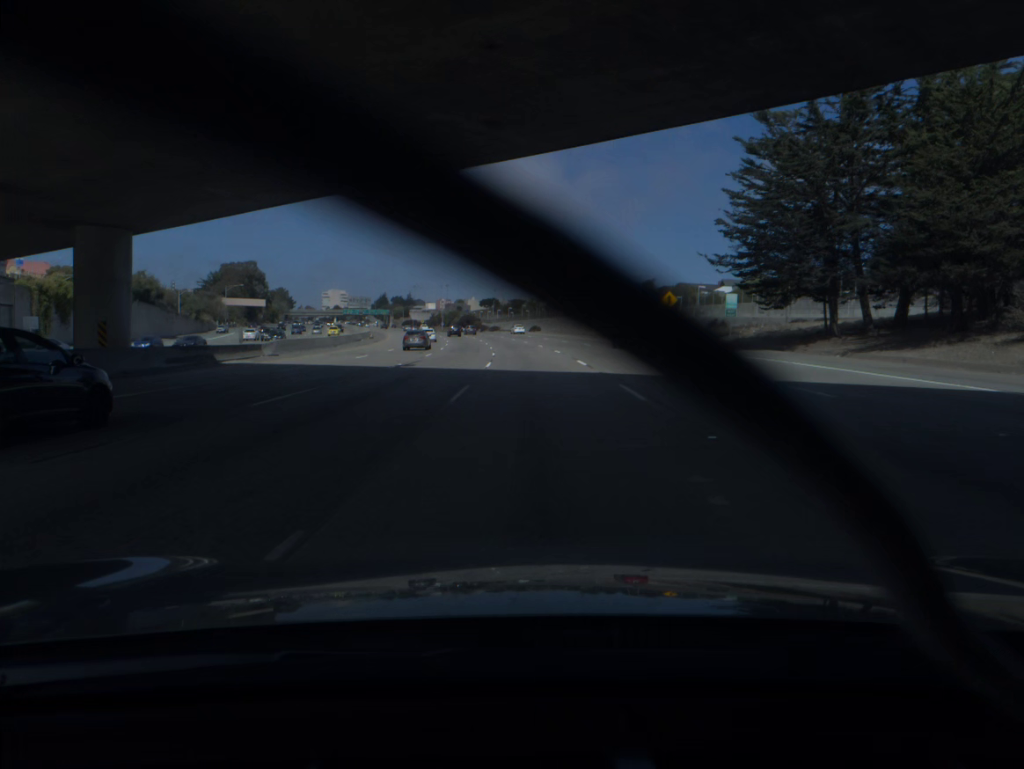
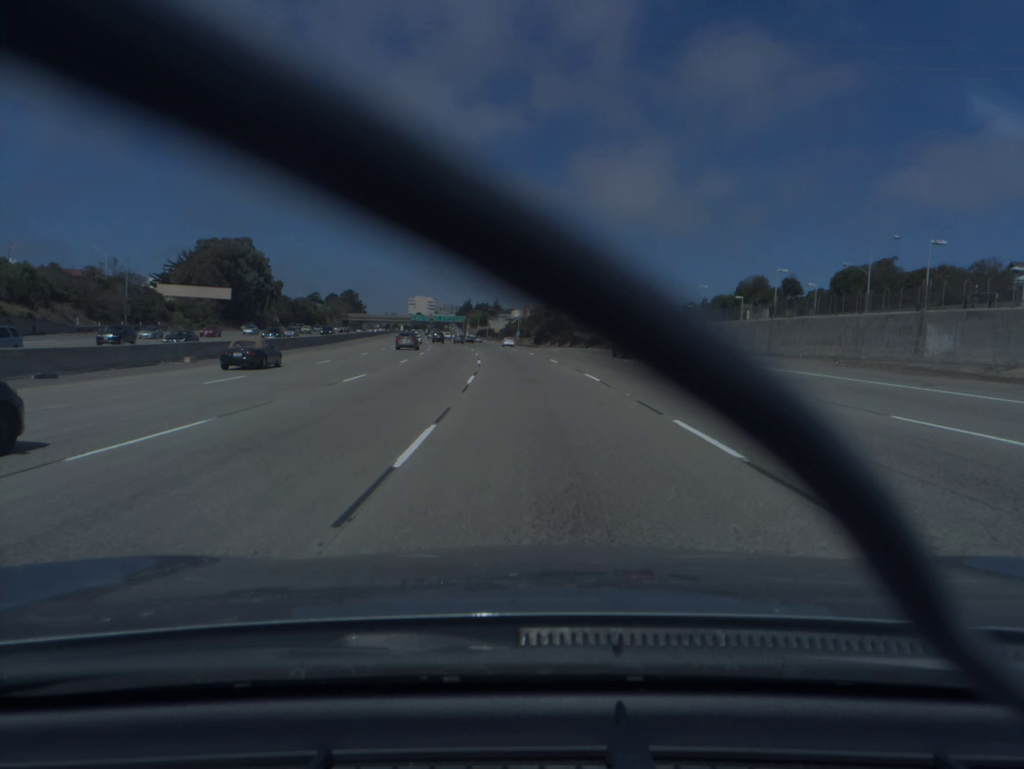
(-4.5, +92.0) m; -7°
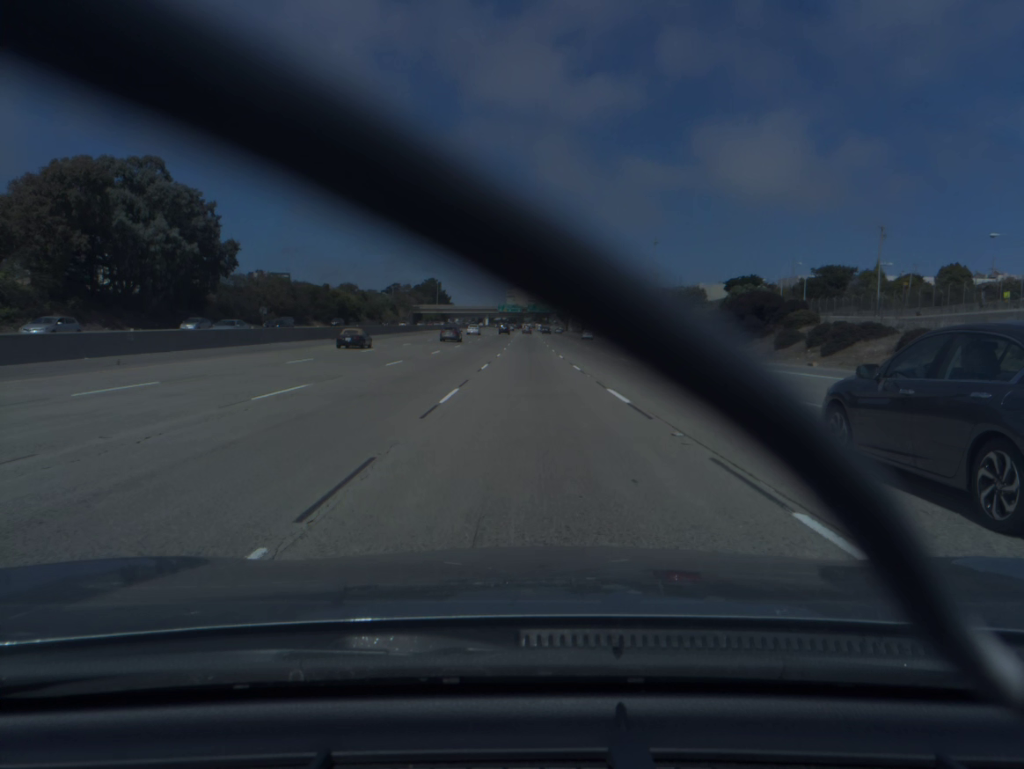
(-6.5, +92.7) m; -8°
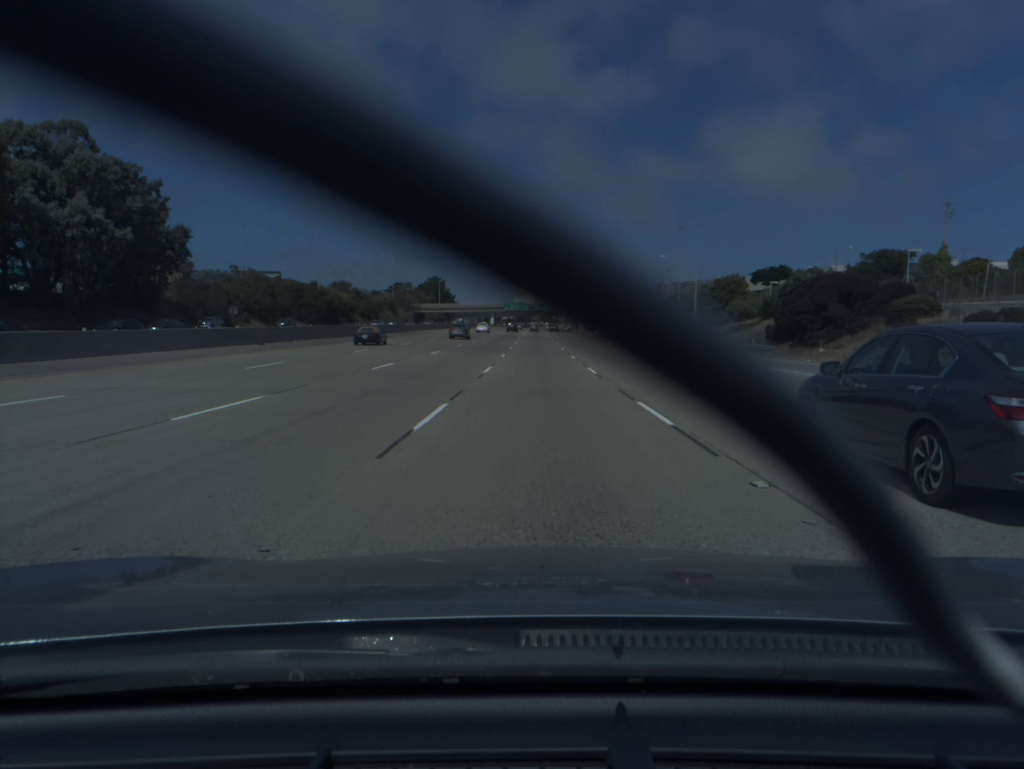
(-0.1, +18.6) m; -1°
